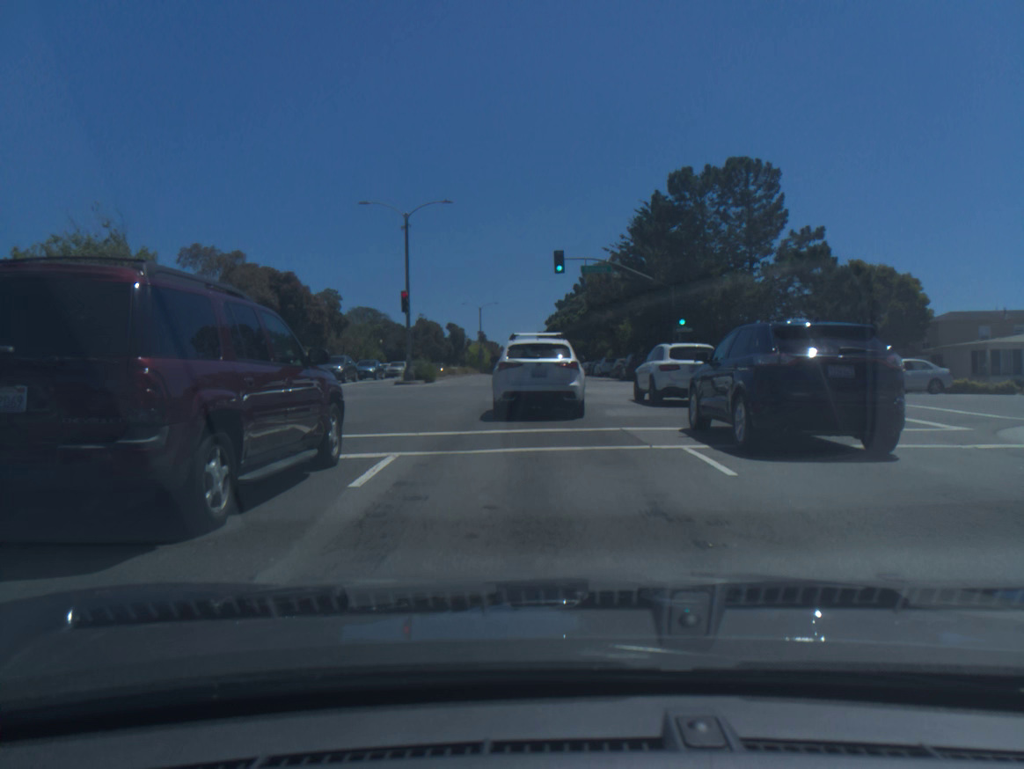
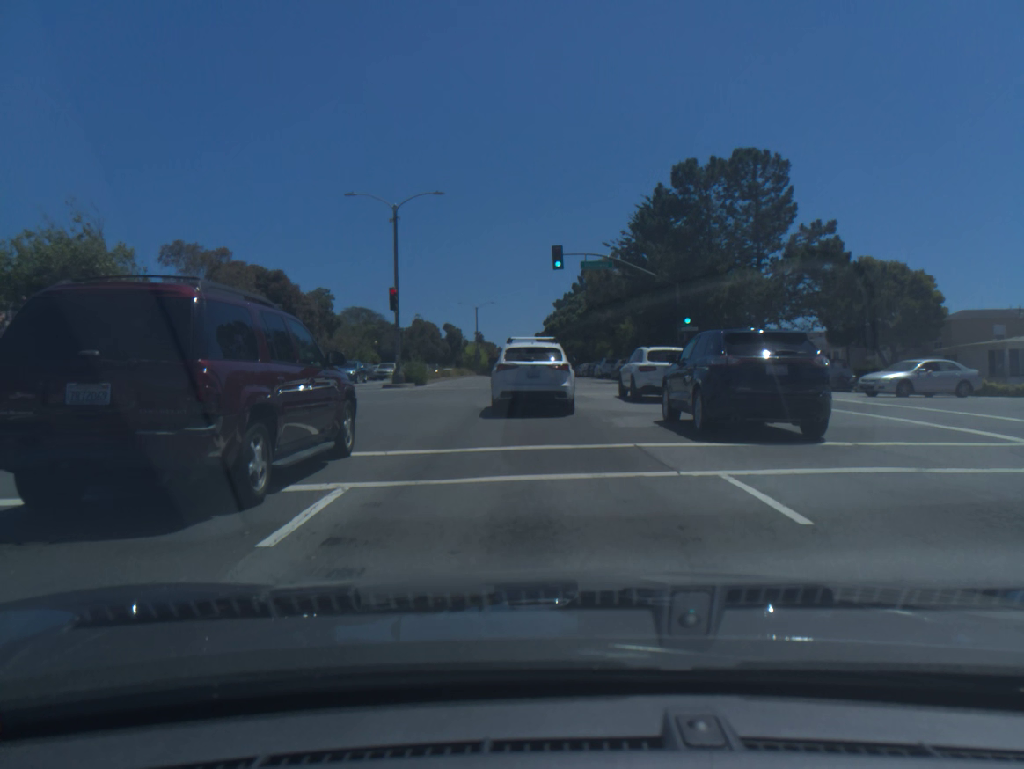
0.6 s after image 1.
(0.0, +2.3) m; 0°
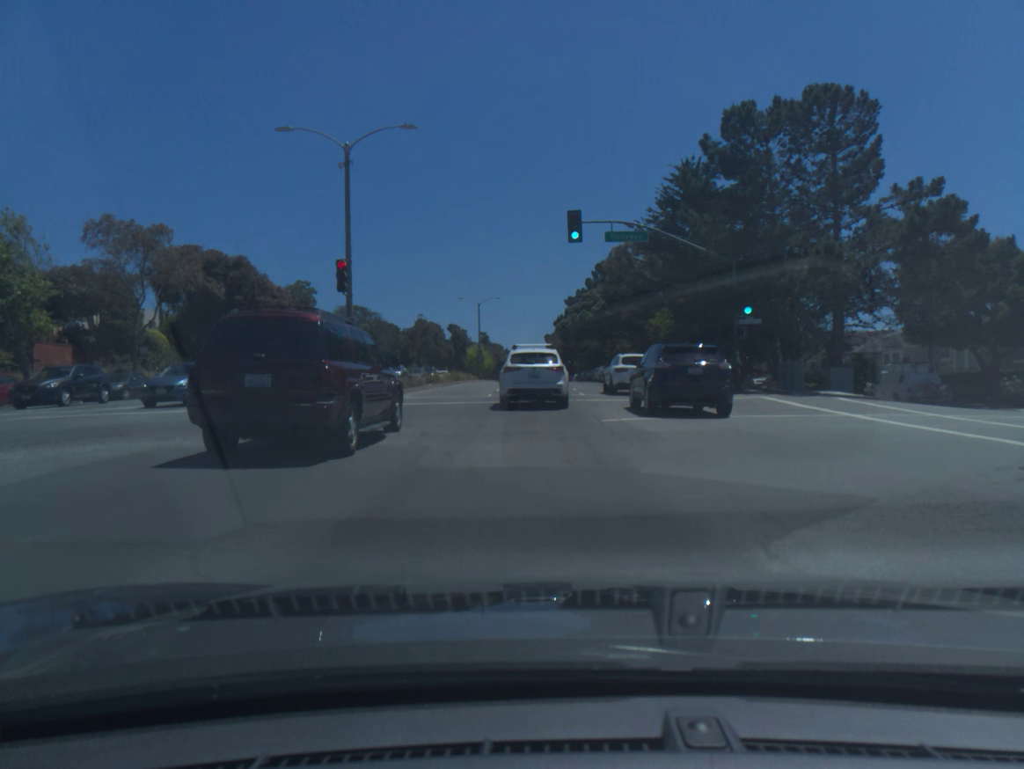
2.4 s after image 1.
(-0.2, +10.7) m; -1°
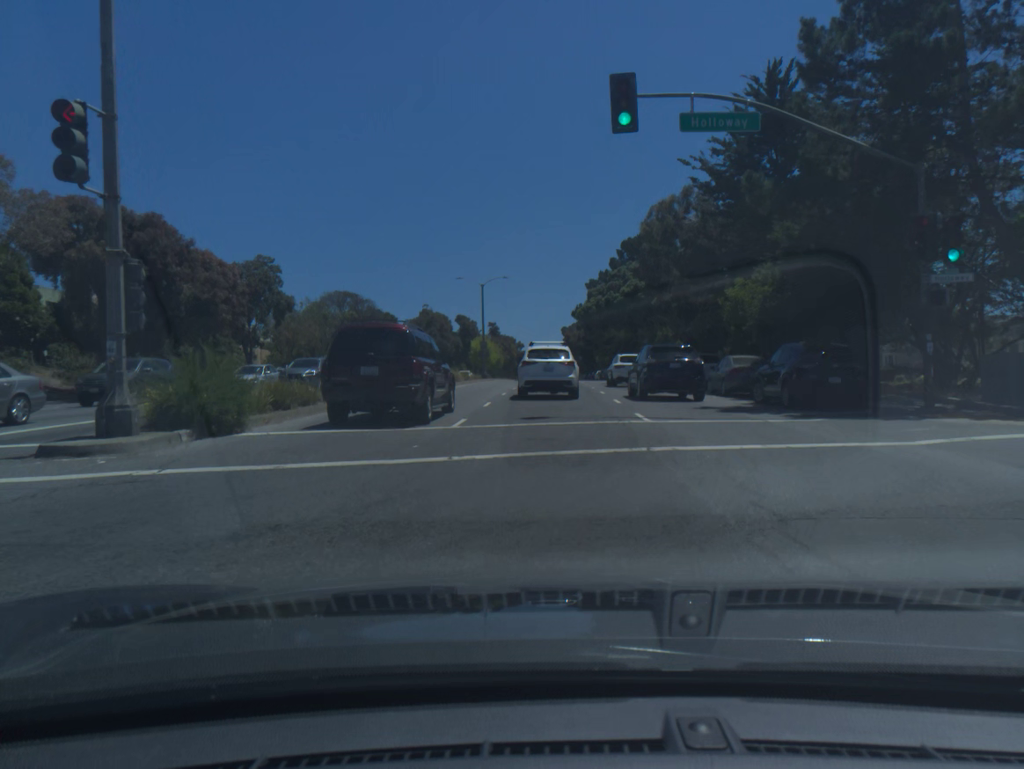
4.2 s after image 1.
(-0.2, +15.1) m; -1°
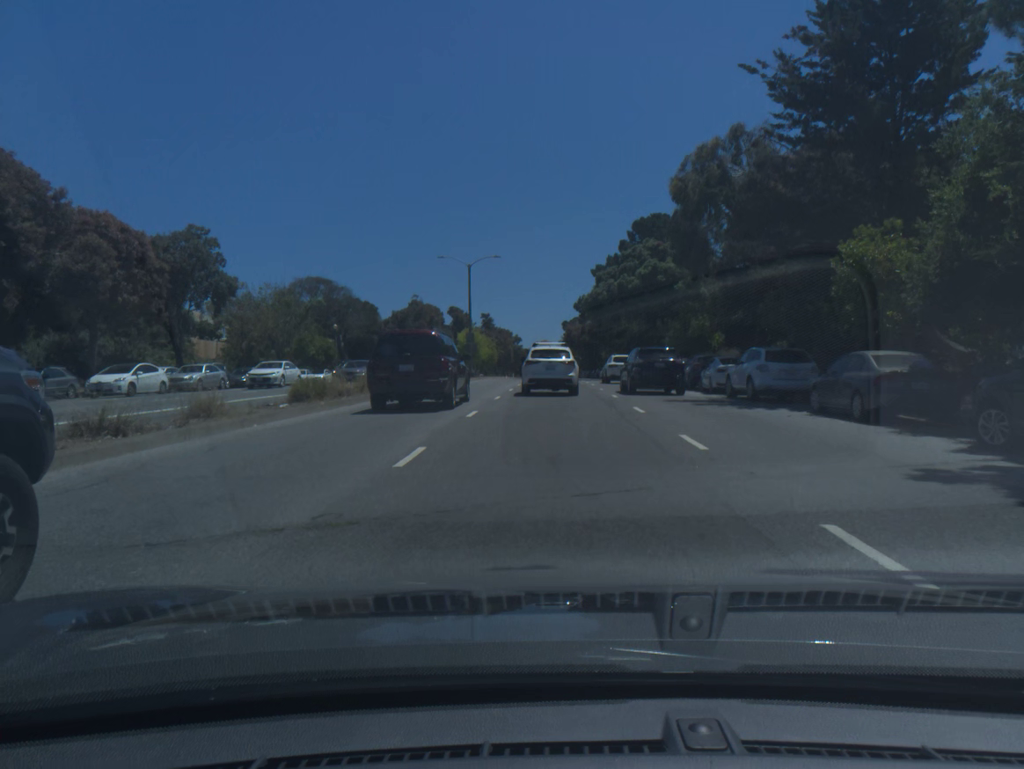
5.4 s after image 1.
(0.0, +11.8) m; 0°
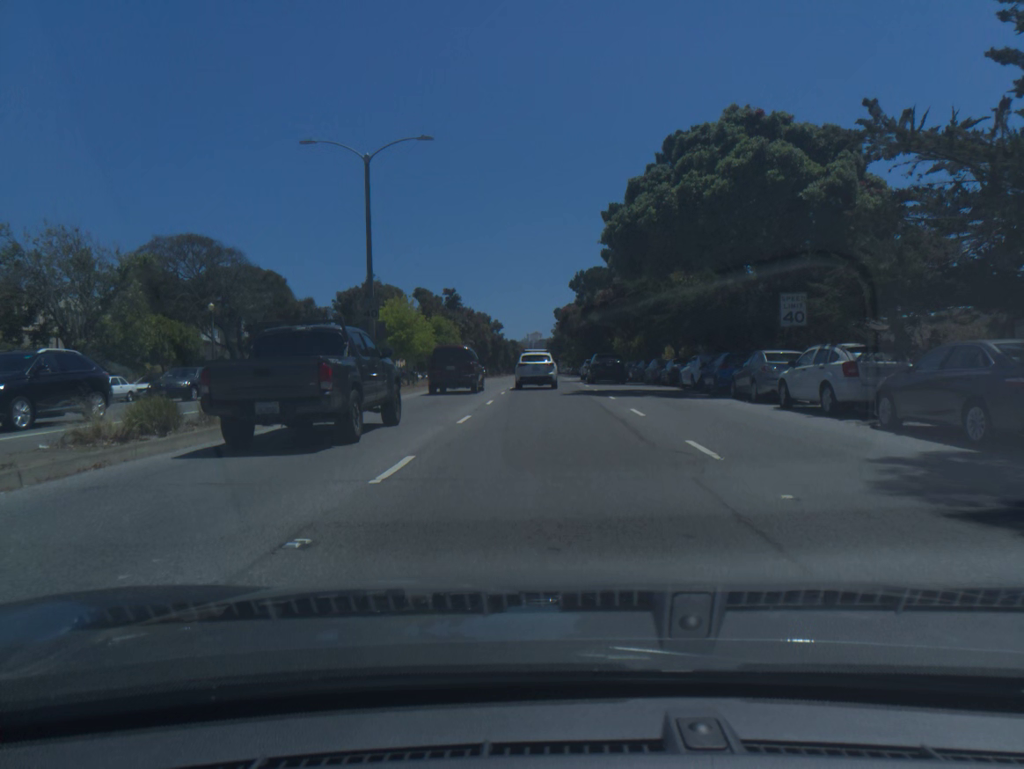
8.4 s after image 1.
(+0.1, +30.1) m; 0°
